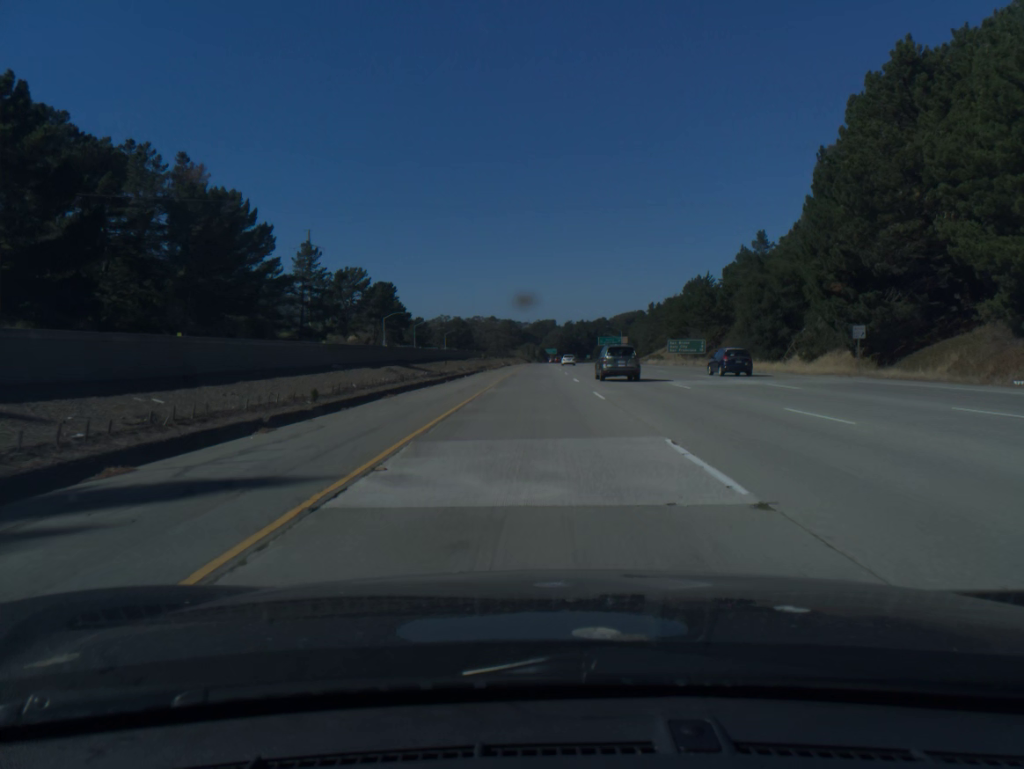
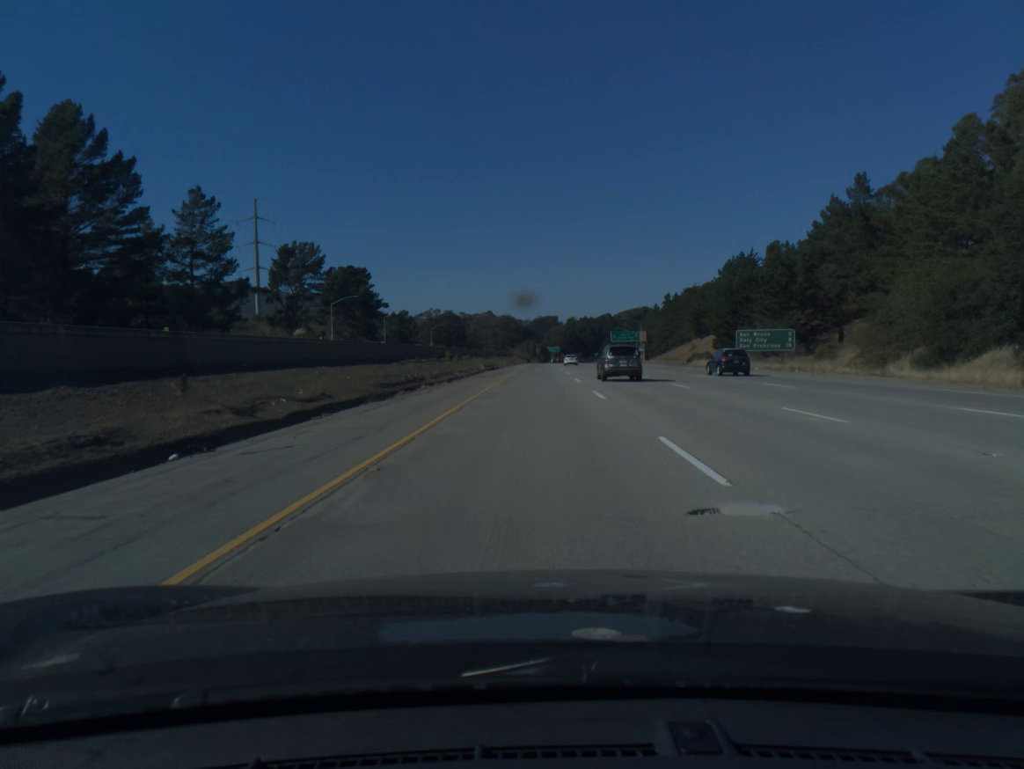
(0.0, +43.4) m; 0°
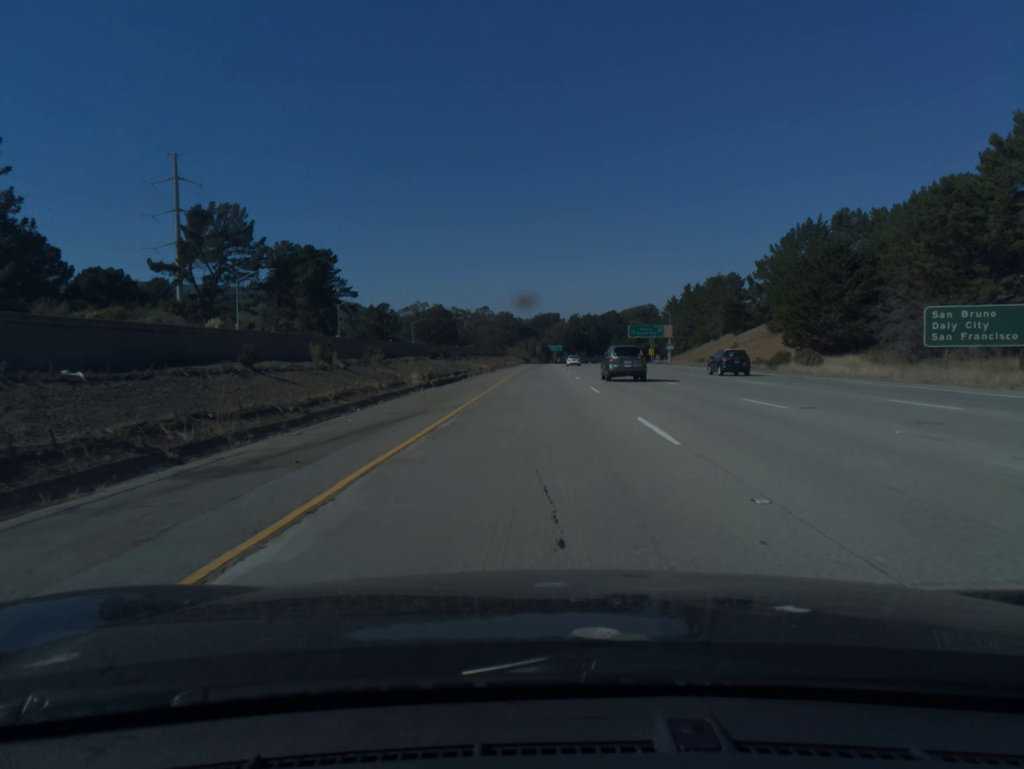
(0.0, +40.0) m; 0°
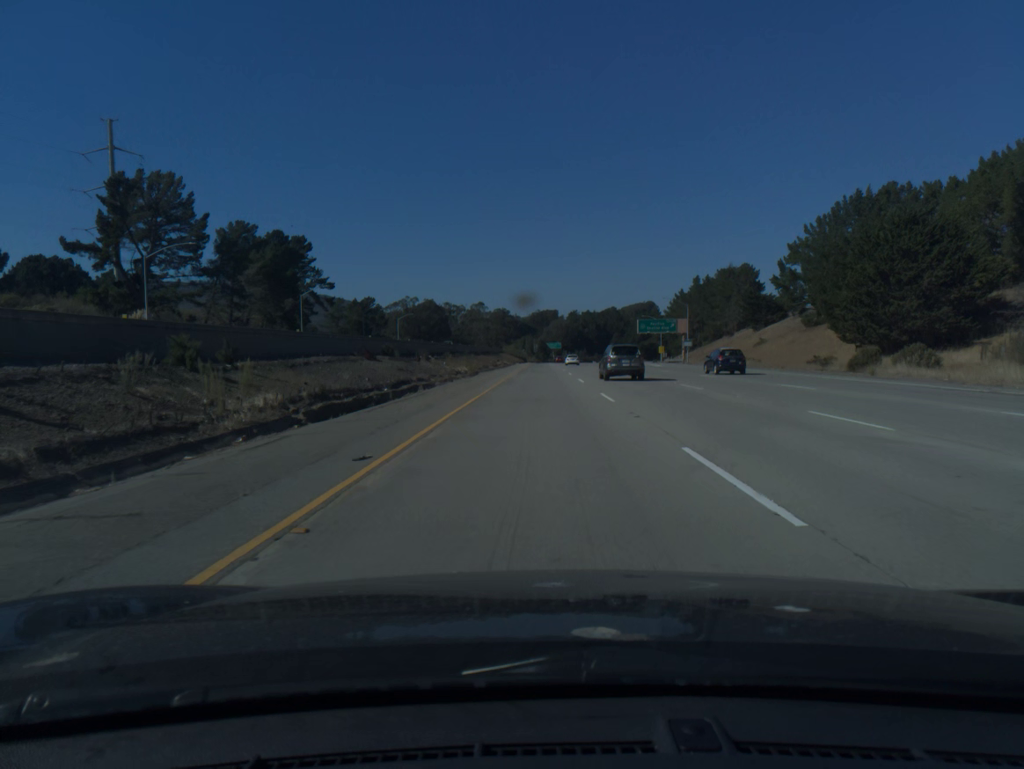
(0.0, +20.0) m; 0°
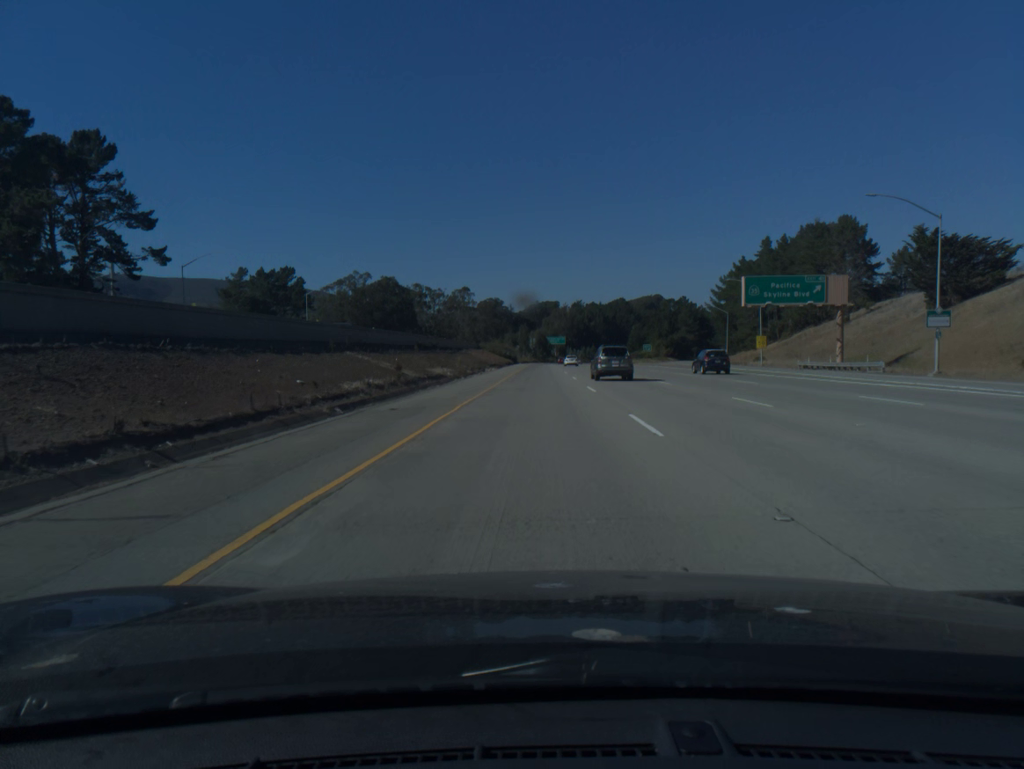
(+0.2, +81.7) m; 0°
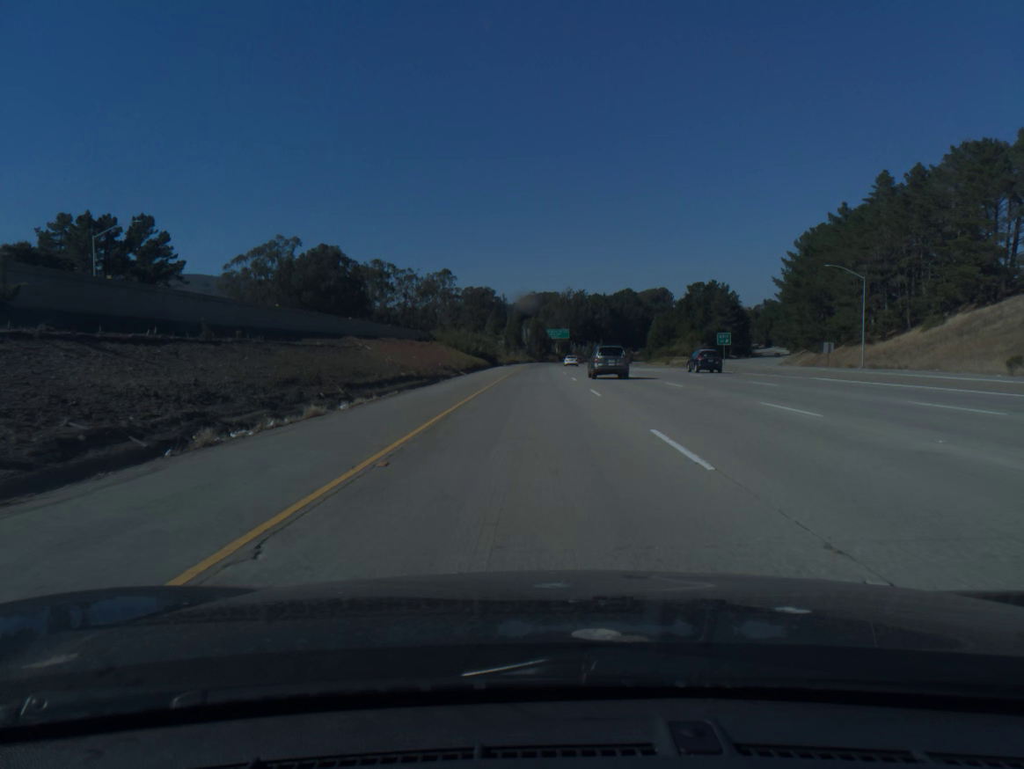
(0.0, +61.8) m; 0°
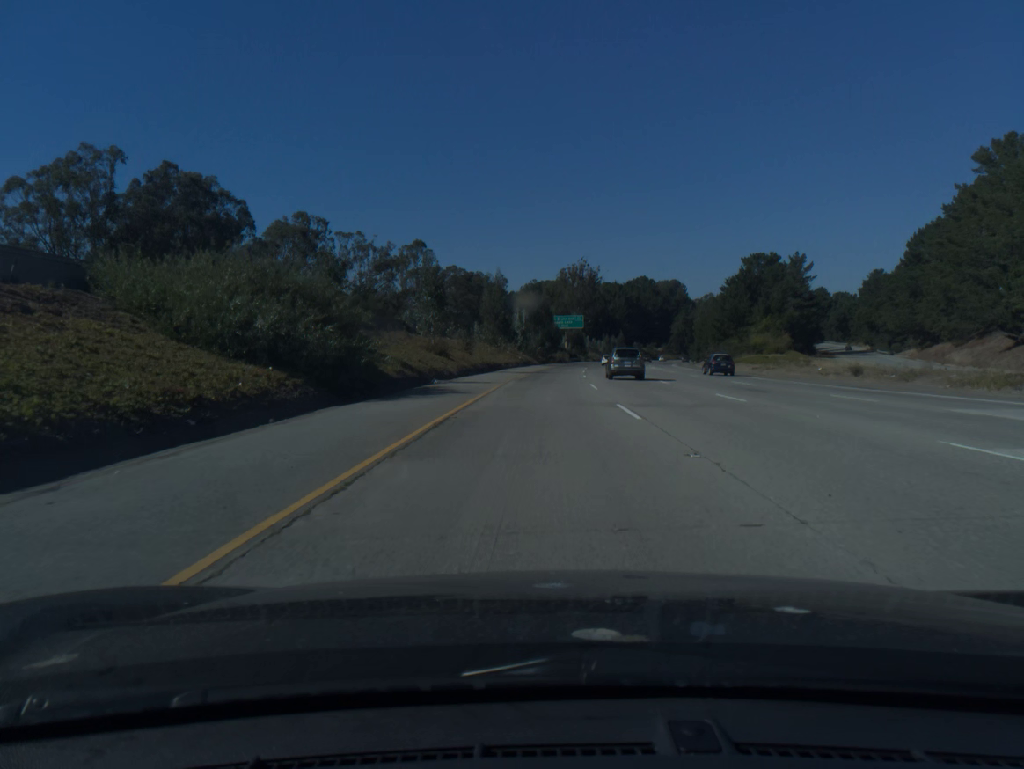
(-0.1, +66.9) m; 0°
